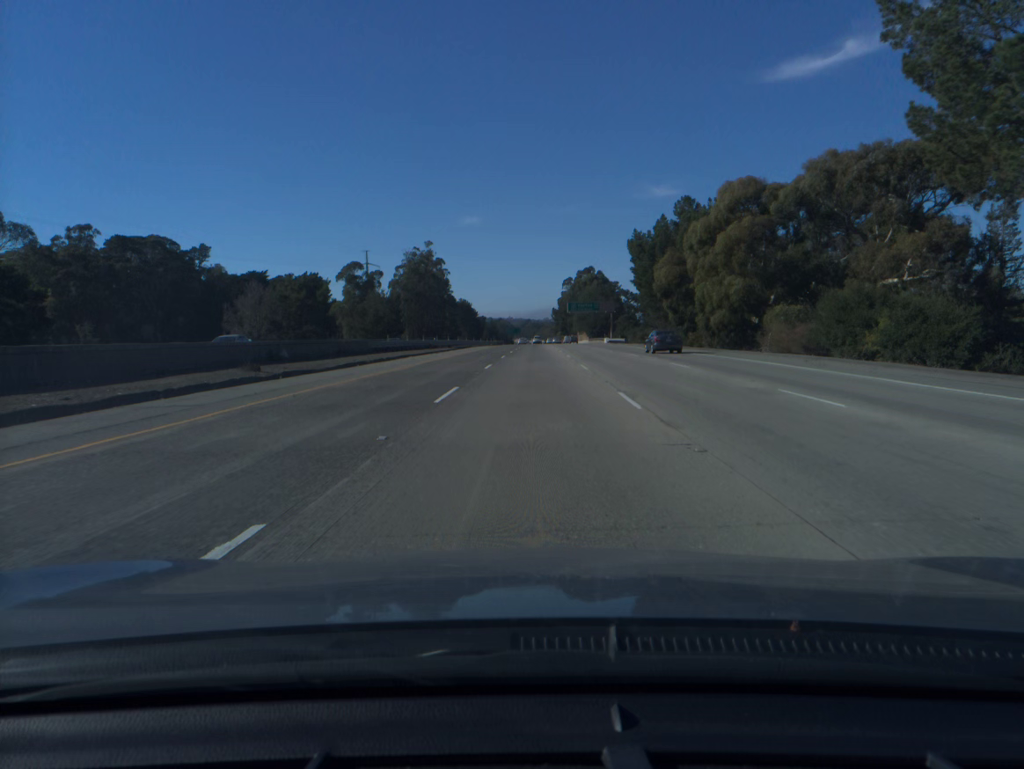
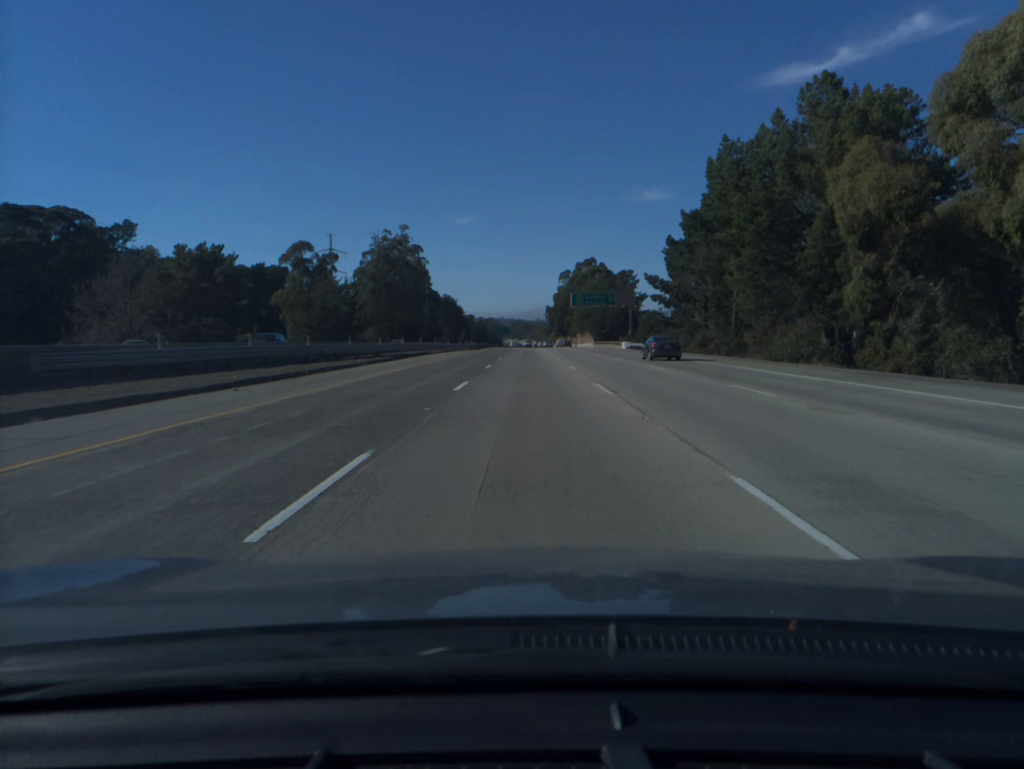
(+0.3, +39.8) m; +1°
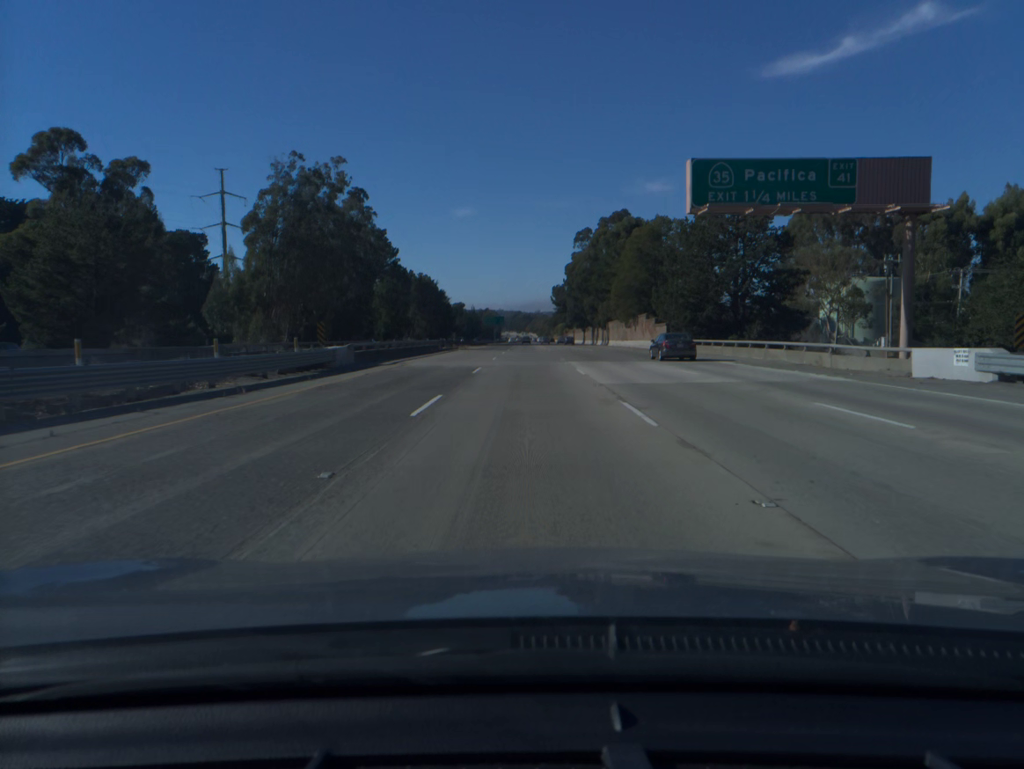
(+0.2, +79.9) m; 0°
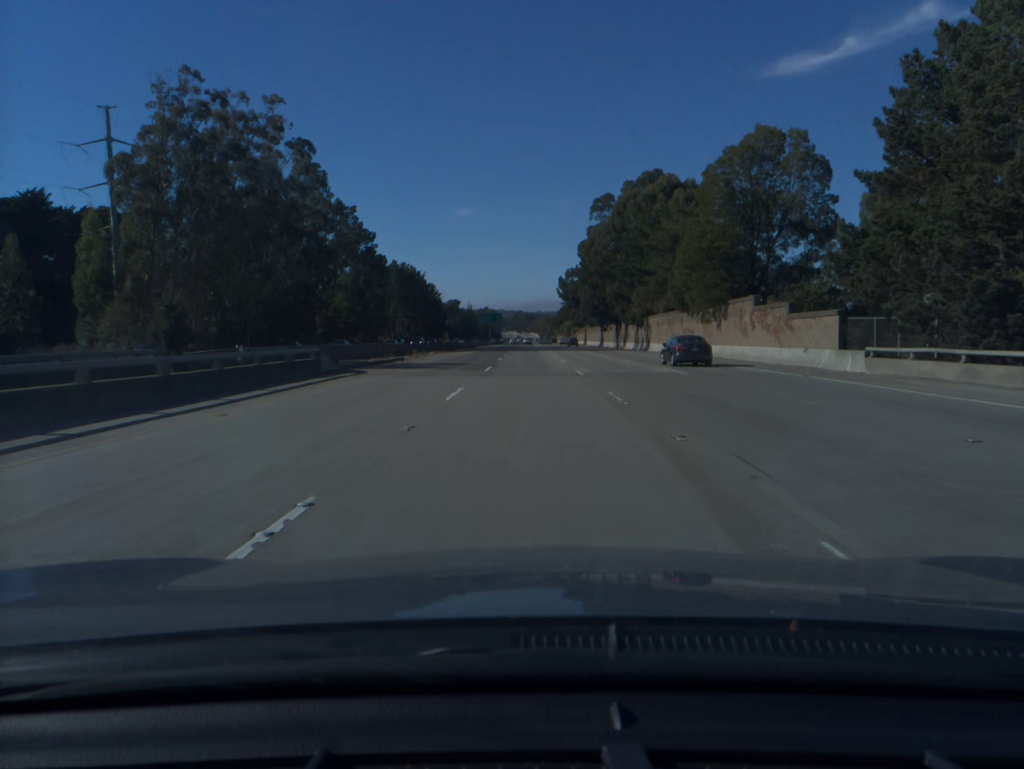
(0.0, +39.9) m; 0°
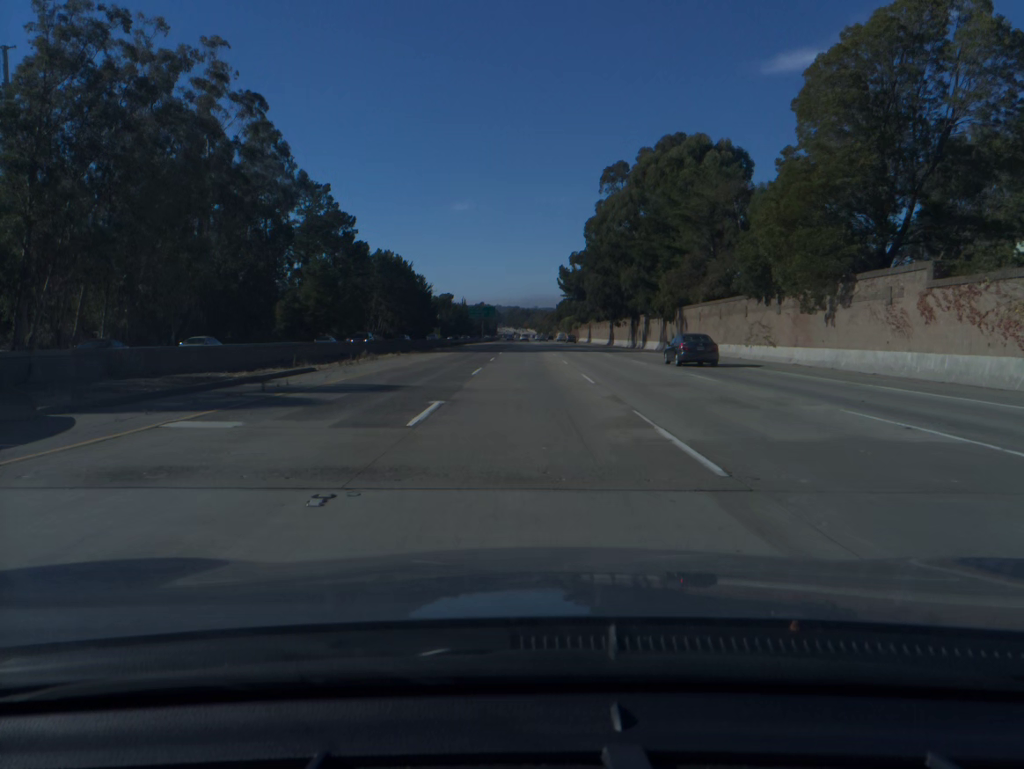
(0.0, +19.9) m; 0°
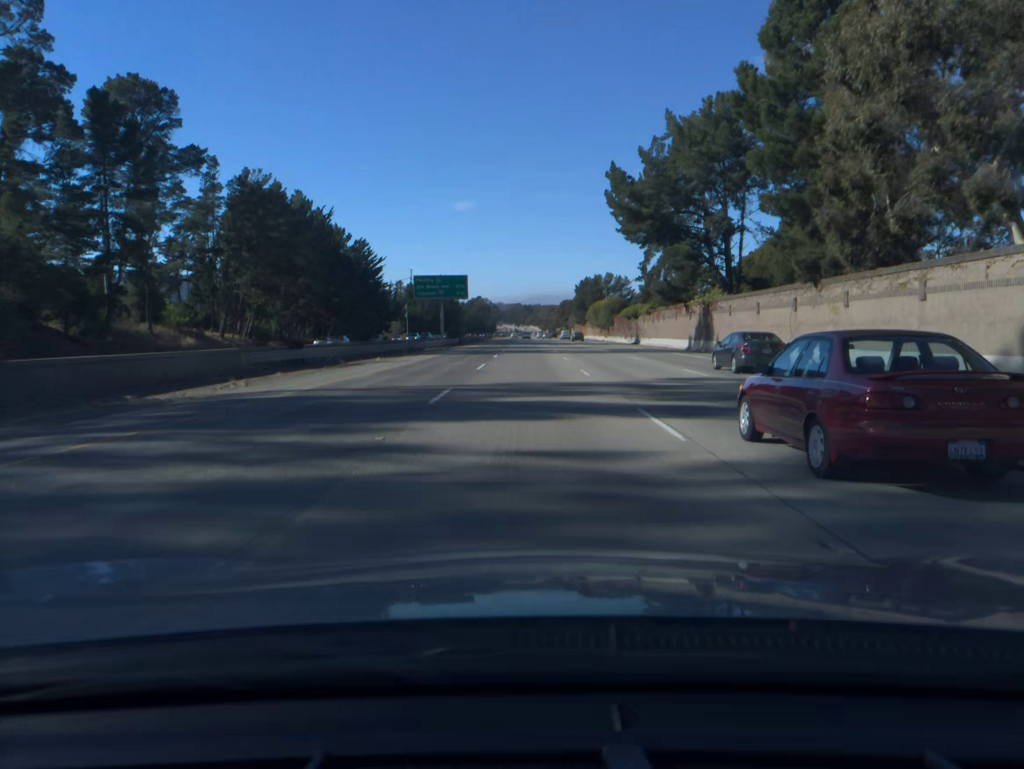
(-0.2, +99.8) m; 0°
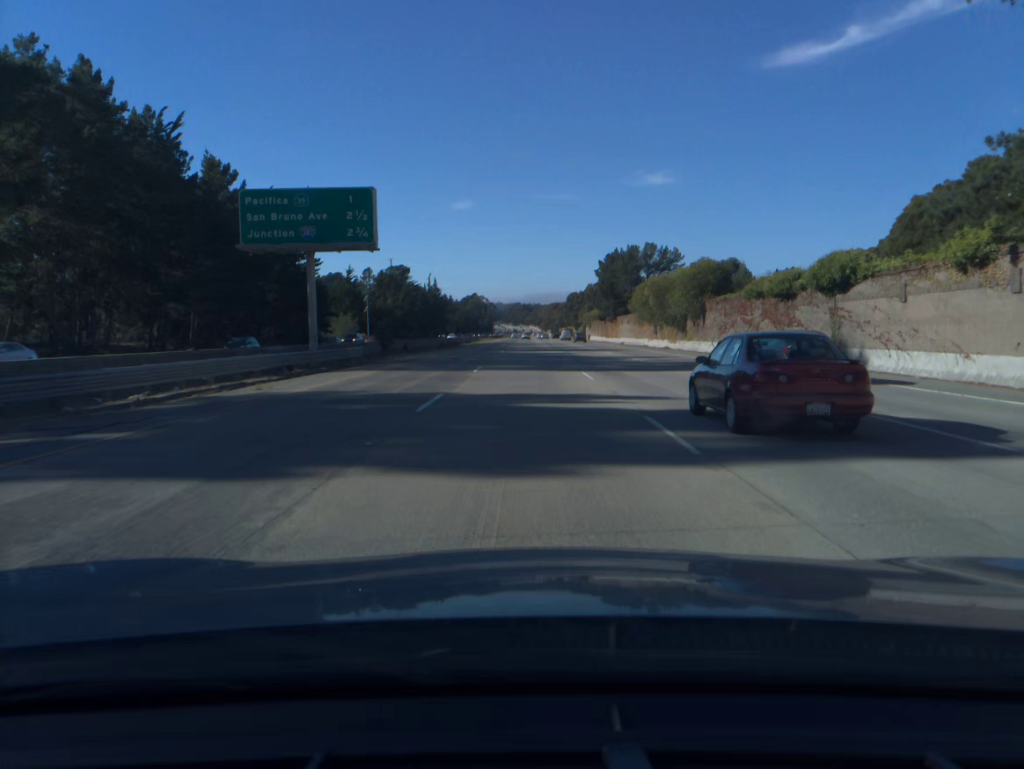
(+0.1, +59.7) m; 0°
